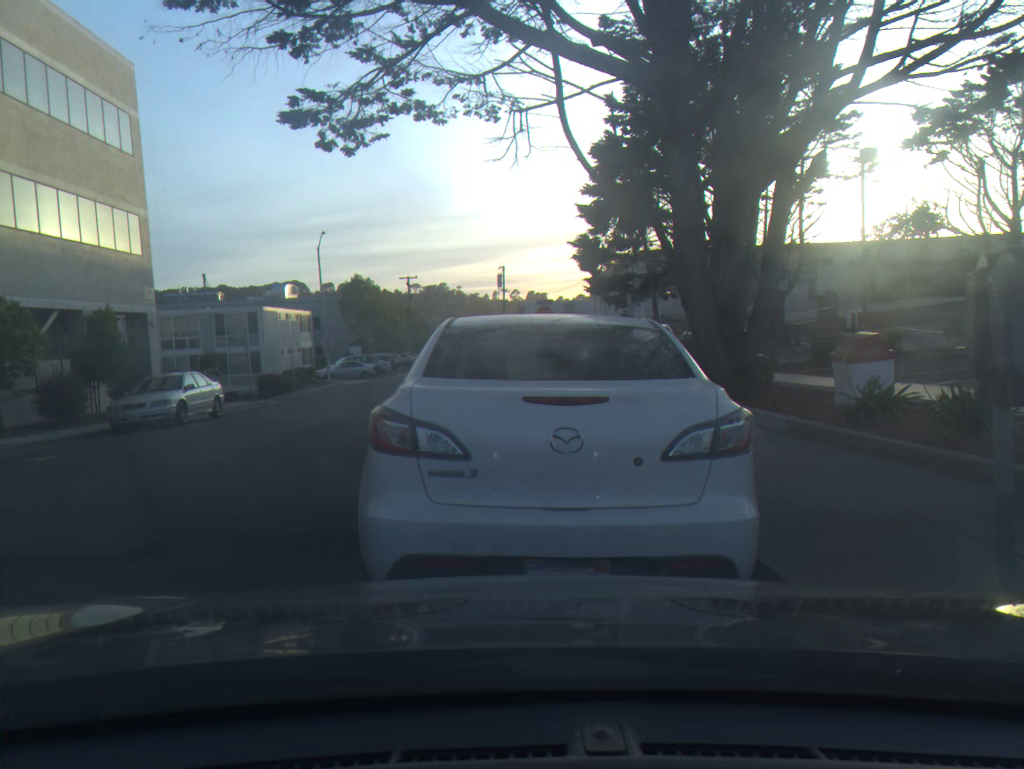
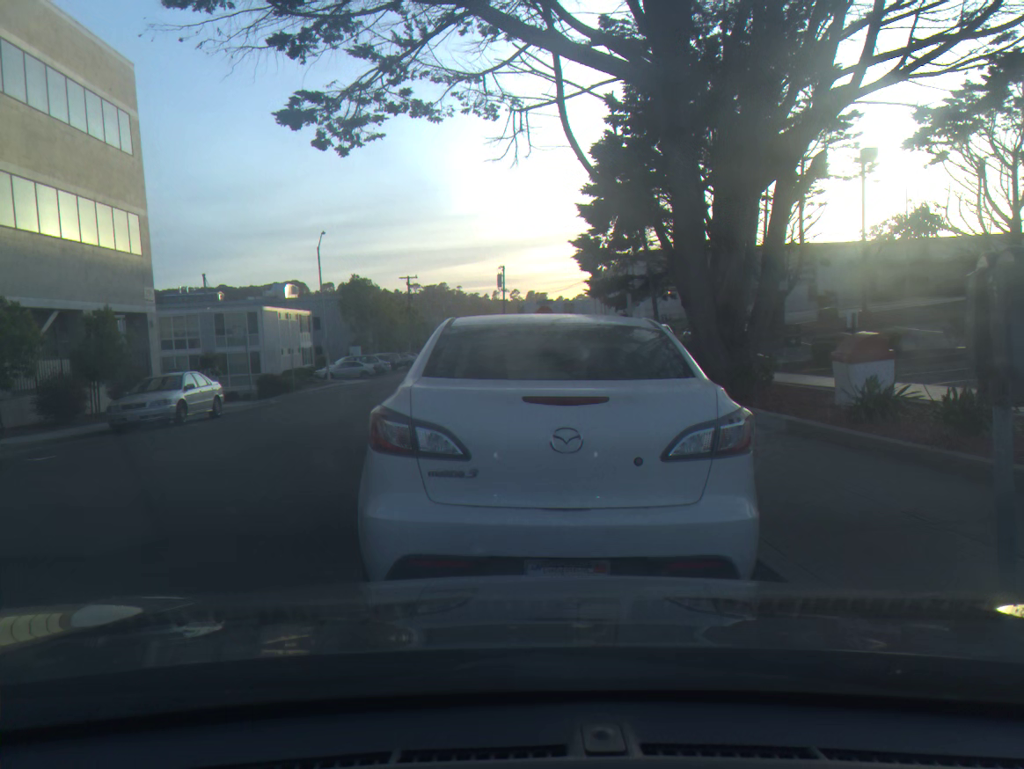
(0.0, 0.0) m; 0°
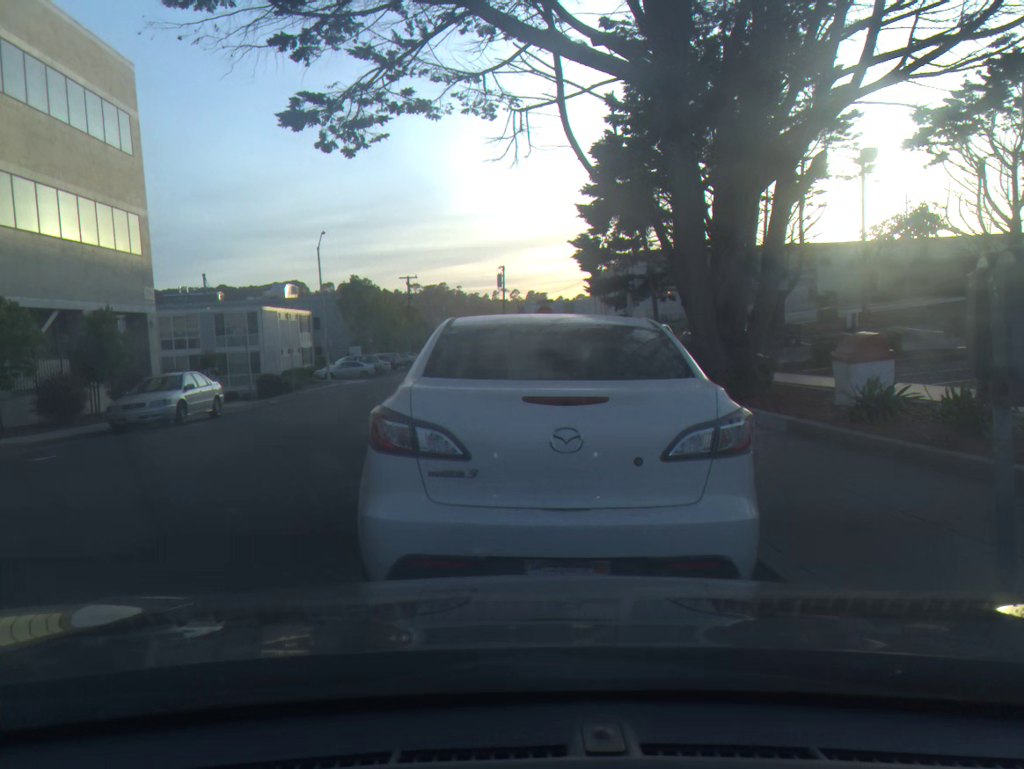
(0.0, 0.0) m; 0°
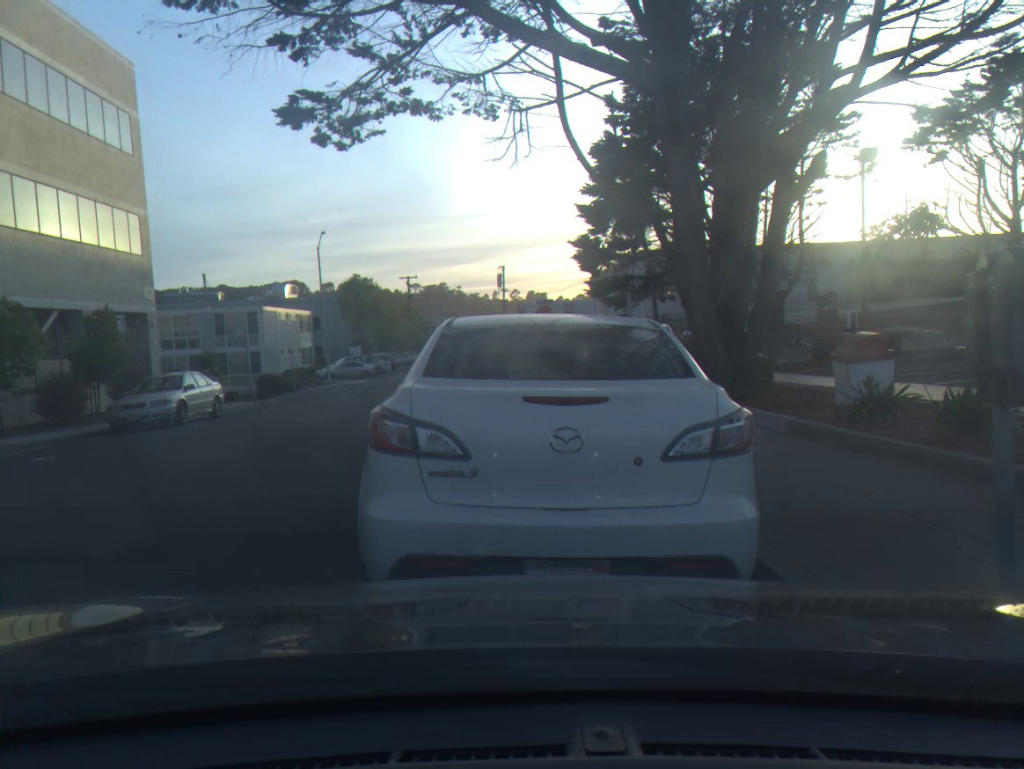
(0.0, 0.0) m; 0°
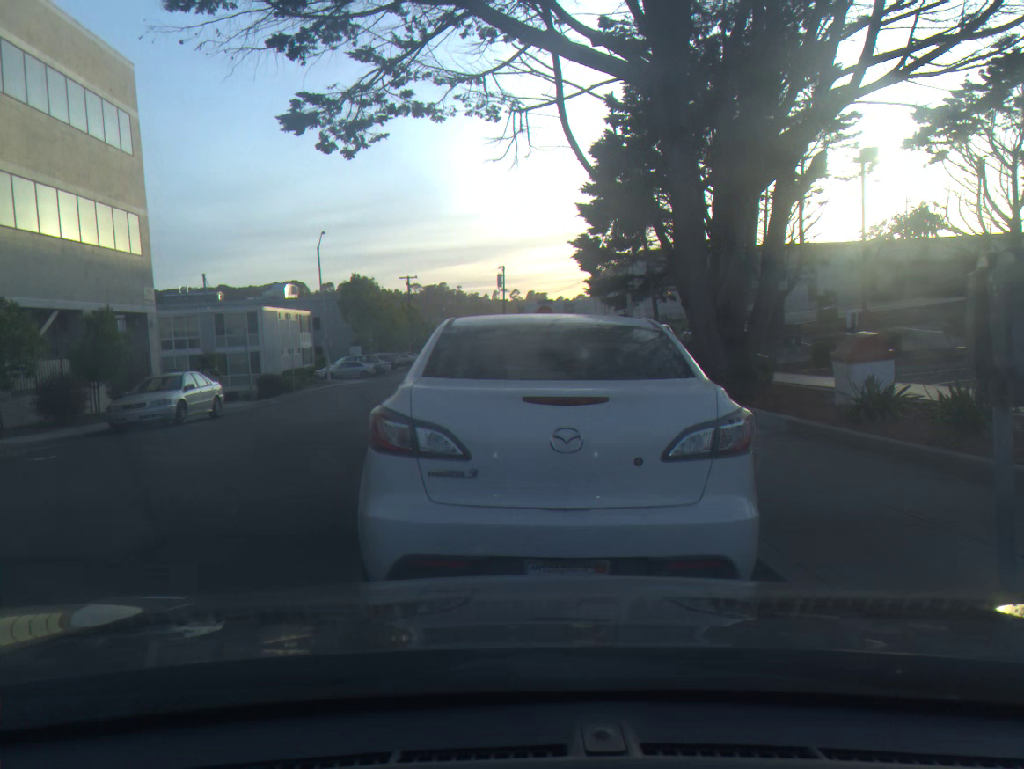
(0.0, 0.0) m; 0°
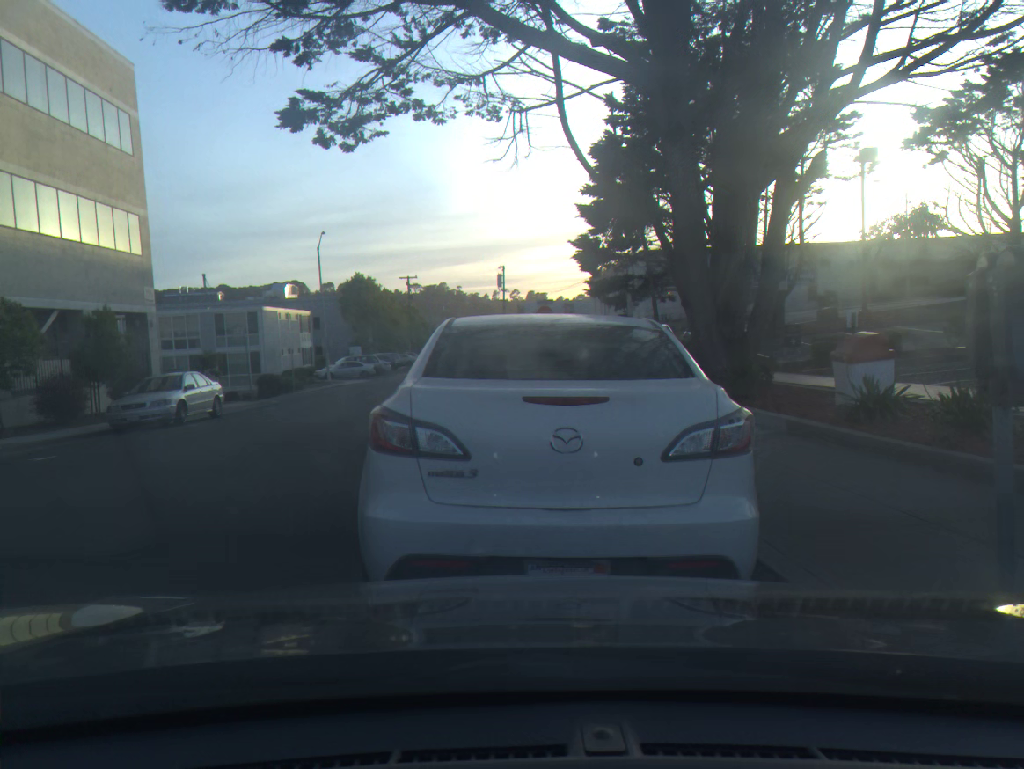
(0.0, 0.0) m; 0°
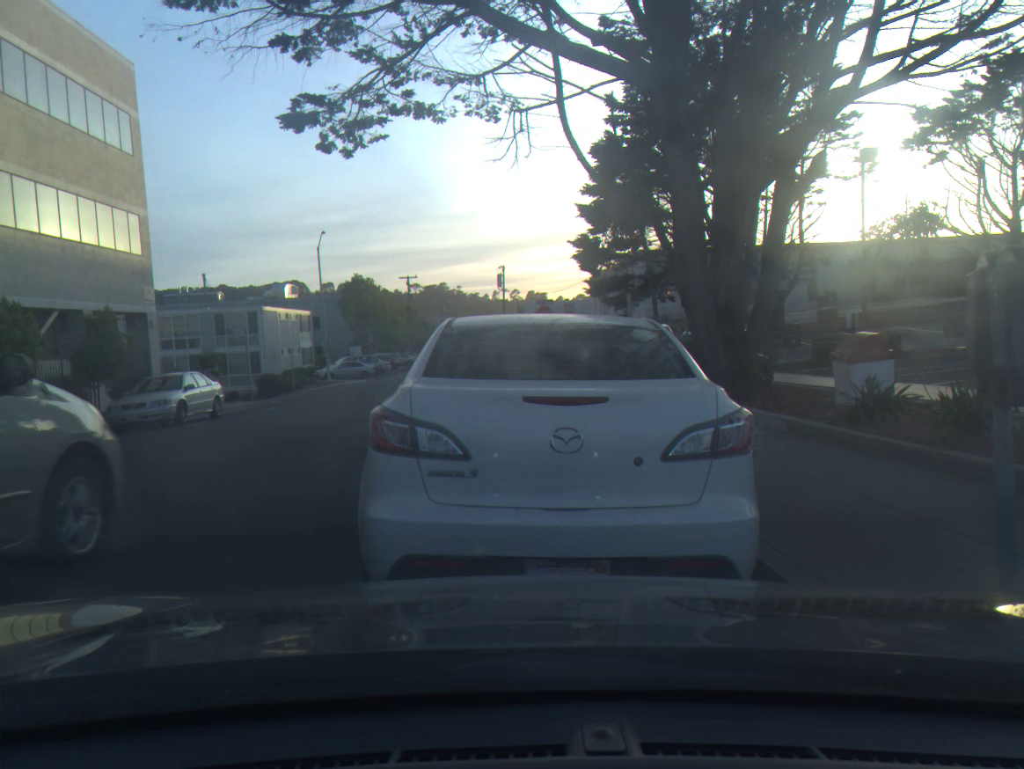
(0.0, 0.0) m; 0°
